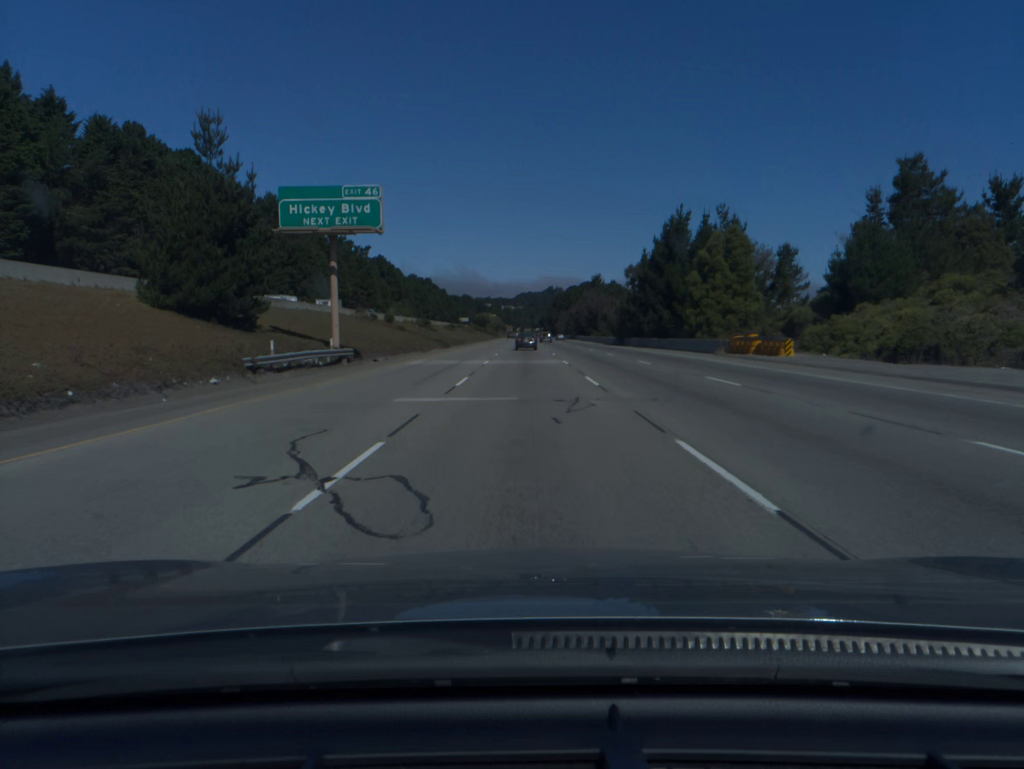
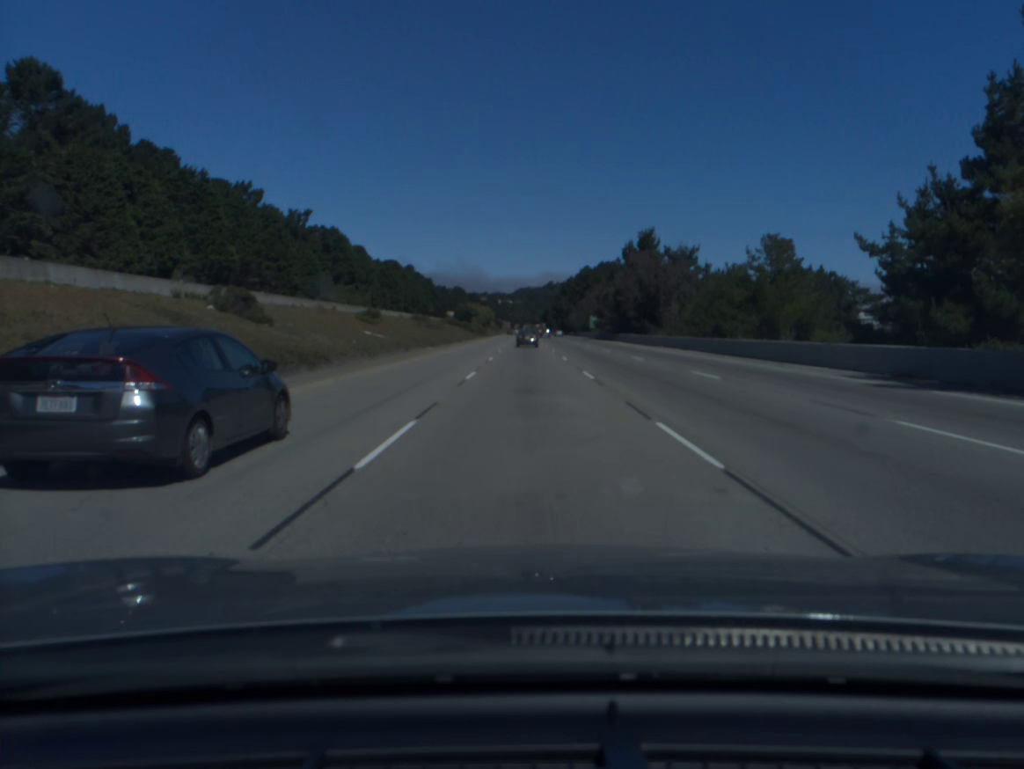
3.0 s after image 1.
(0.0, +85.8) m; 0°
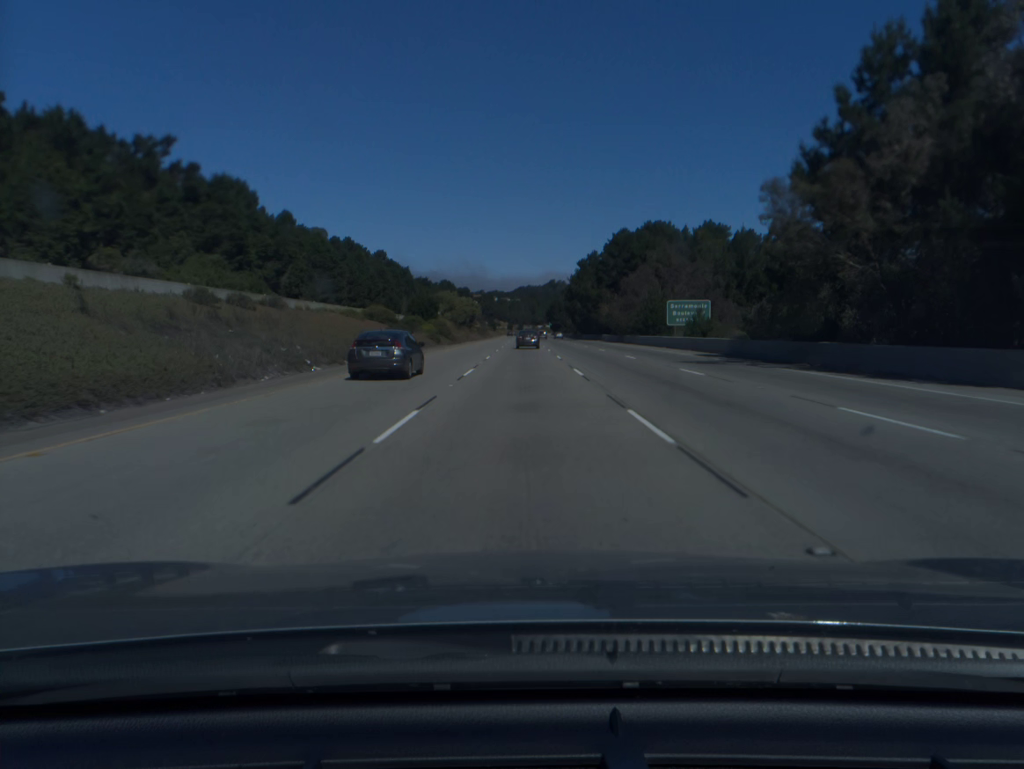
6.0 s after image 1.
(+0.2, +85.8) m; 0°
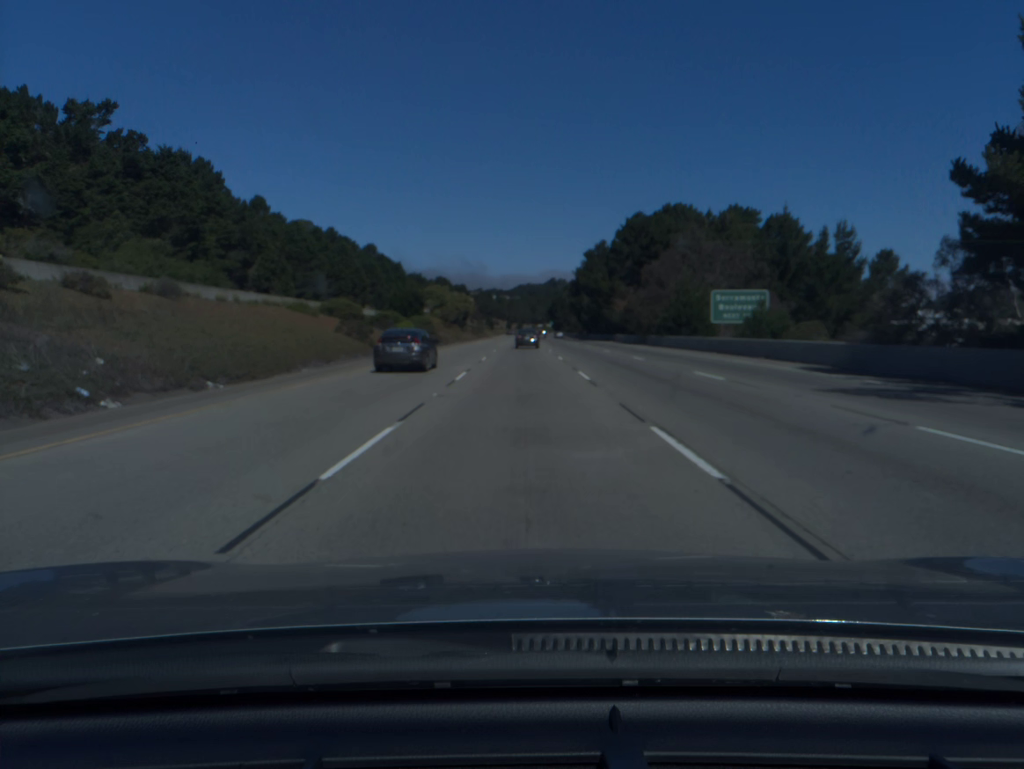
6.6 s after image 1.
(0.0, +17.1) m; 0°
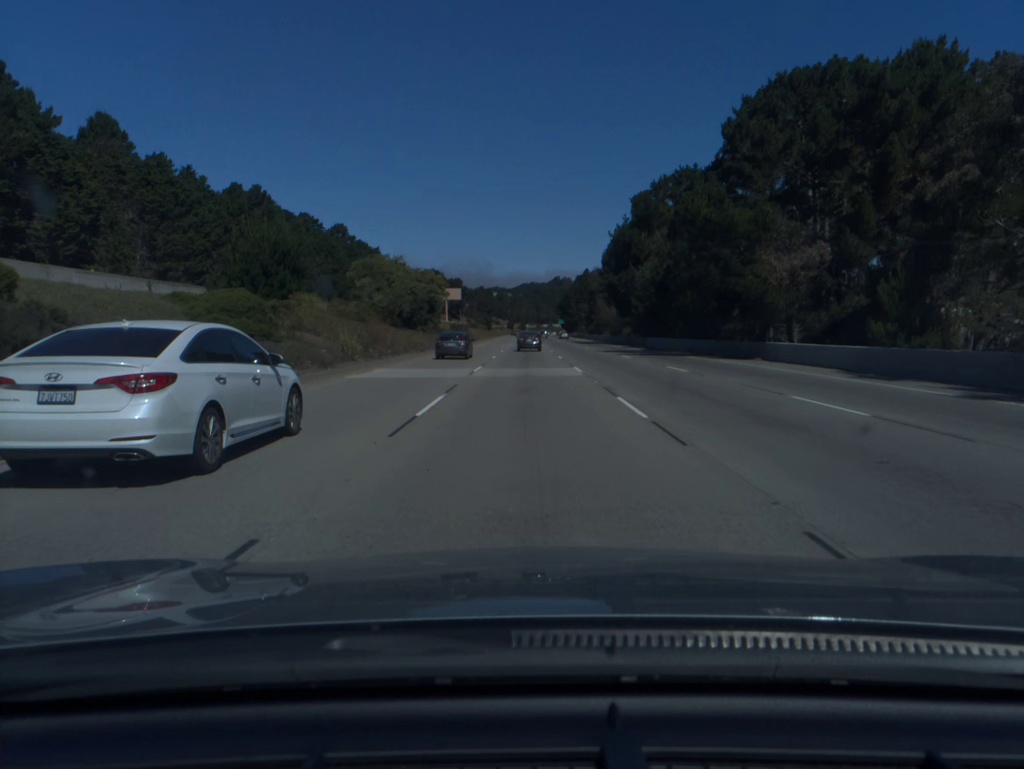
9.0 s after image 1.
(-0.2, +67.5) m; 0°
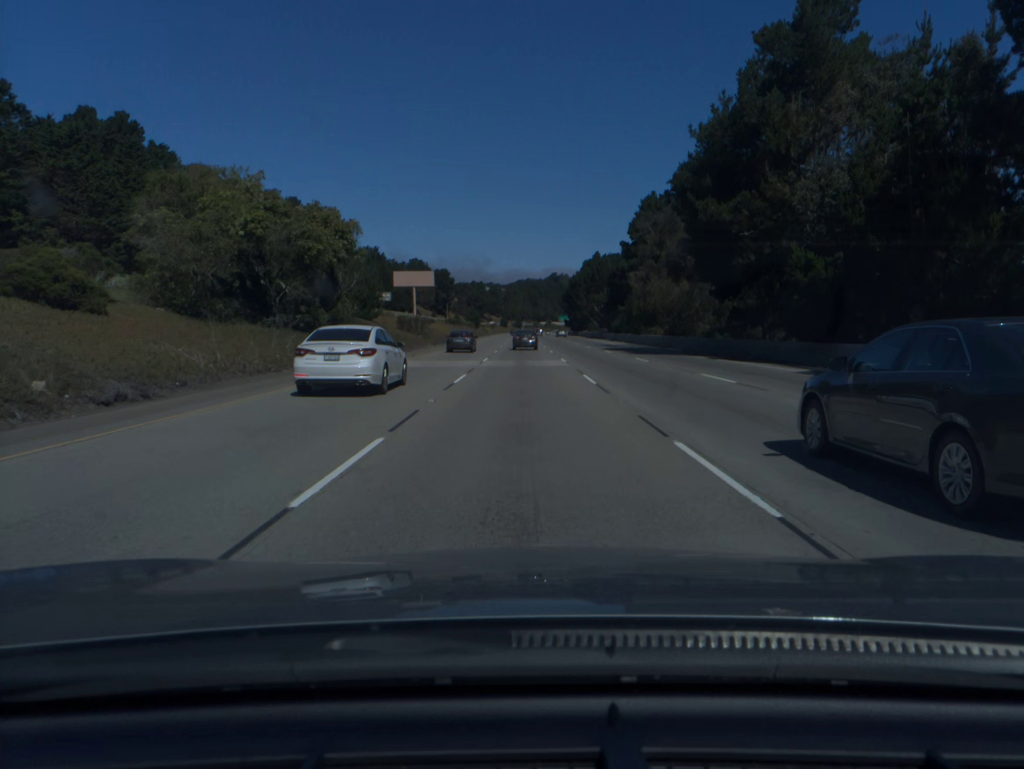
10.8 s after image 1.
(+0.2, +50.5) m; 0°
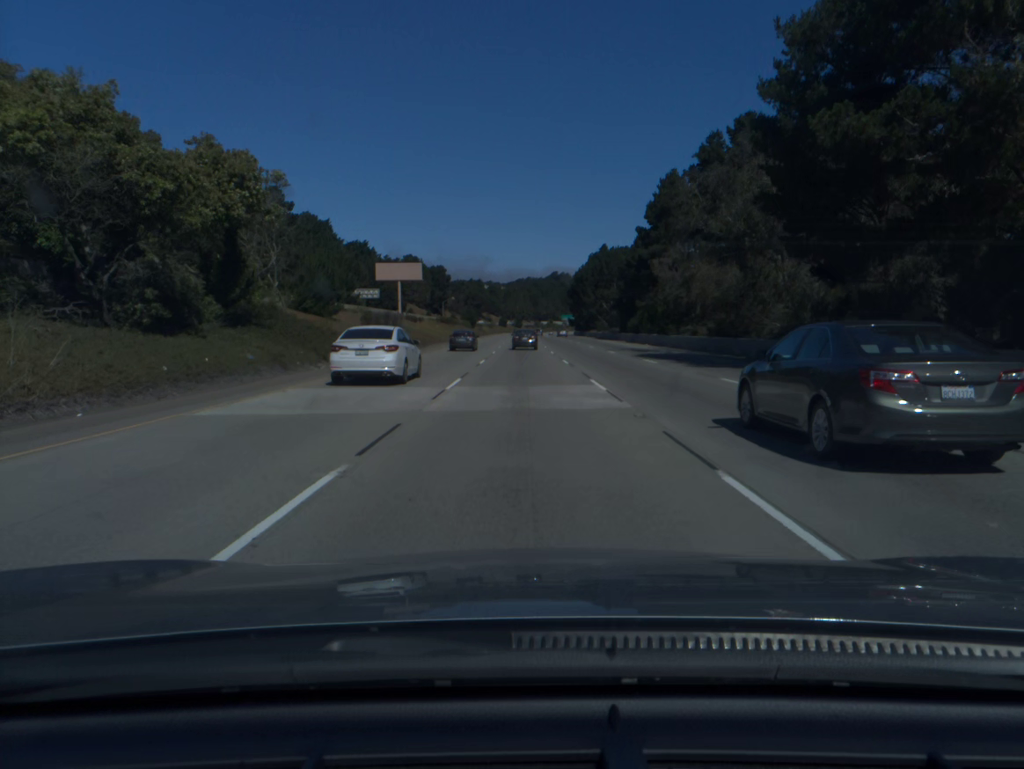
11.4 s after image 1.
(0.0, +16.8) m; 0°
